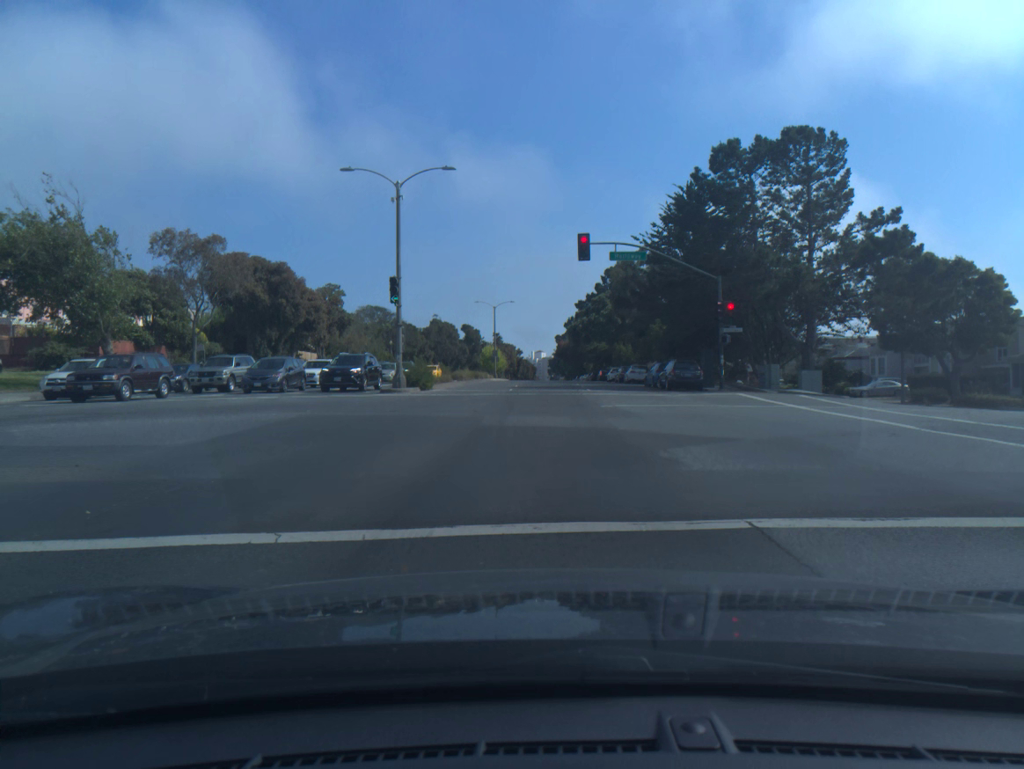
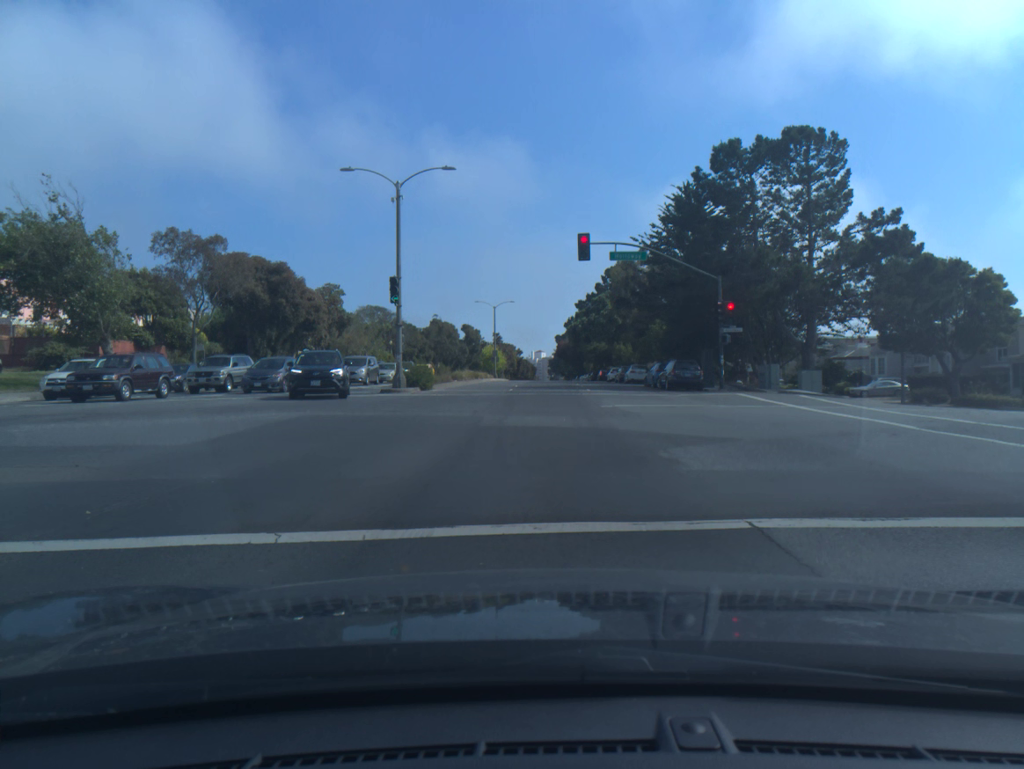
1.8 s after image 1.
(0.0, 0.0) m; 0°
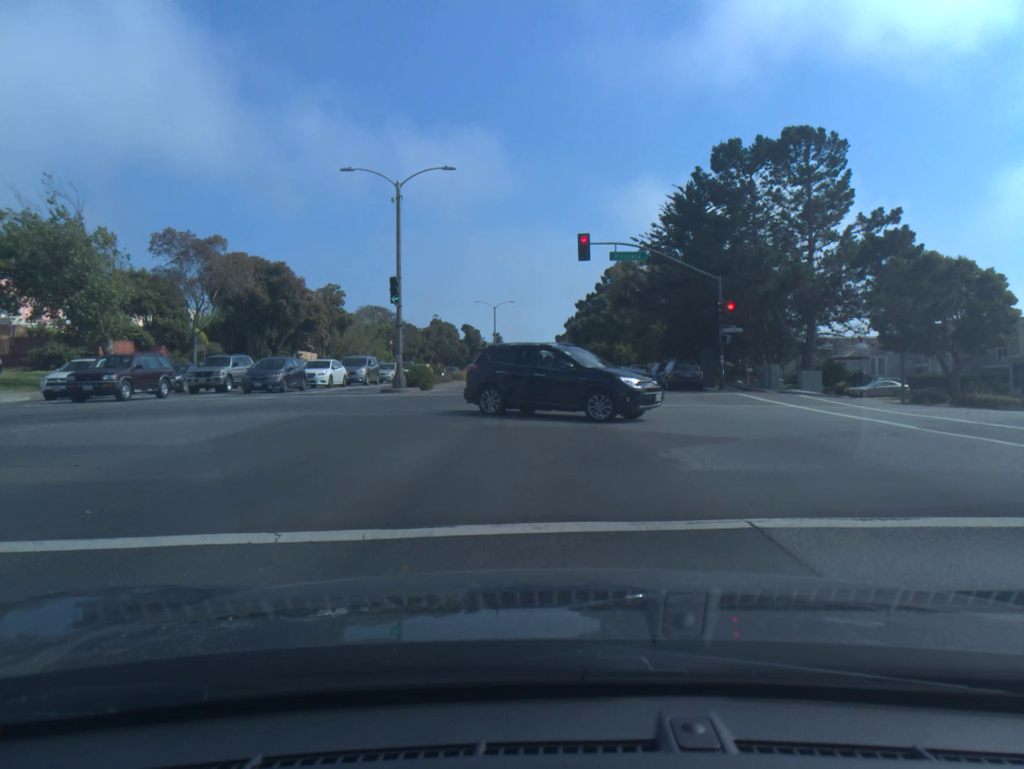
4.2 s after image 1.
(0.0, 0.0) m; 0°
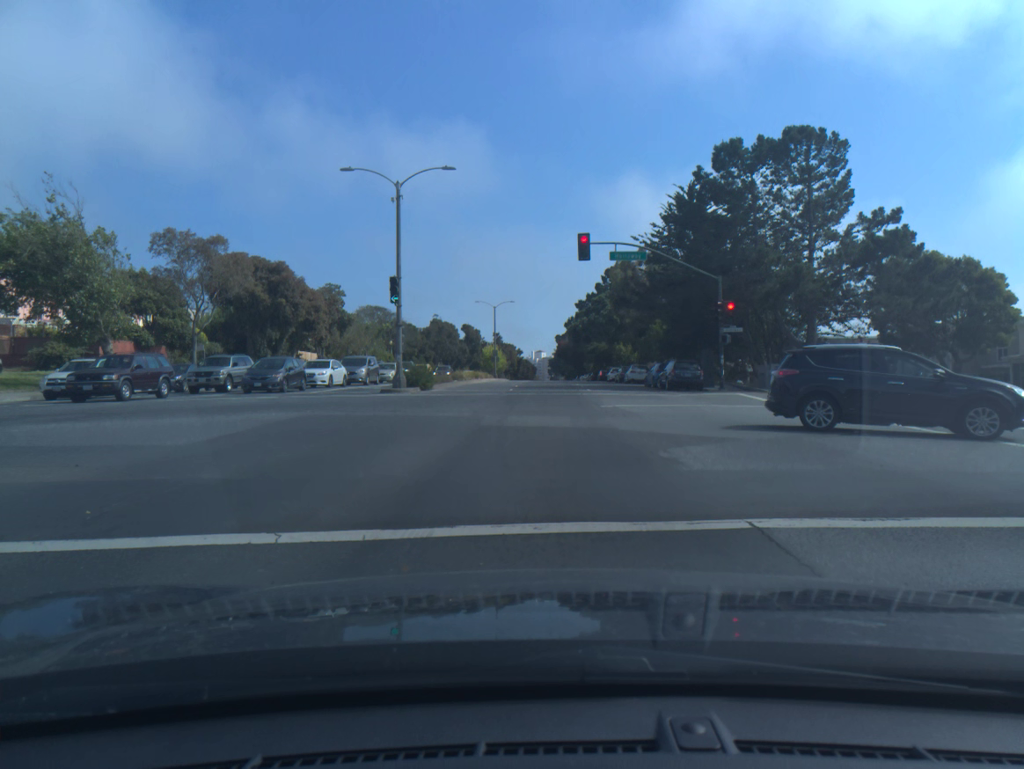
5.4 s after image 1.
(0.0, 0.0) m; 0°
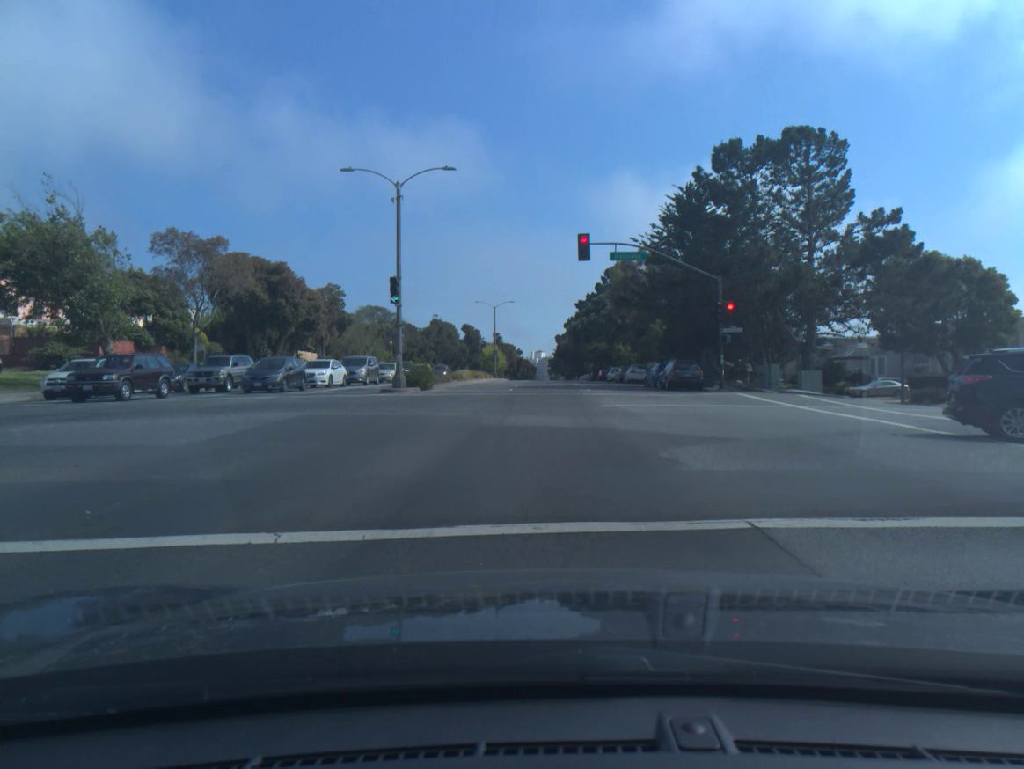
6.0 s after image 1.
(0.0, 0.0) m; 0°
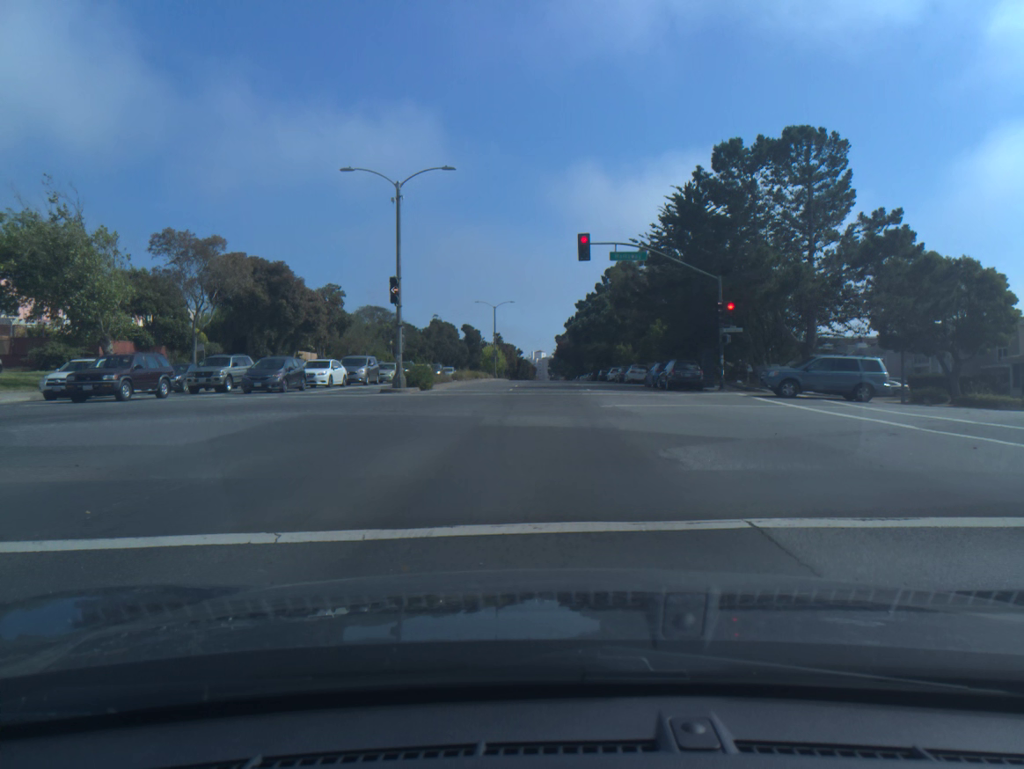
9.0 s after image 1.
(0.0, 0.0) m; 0°
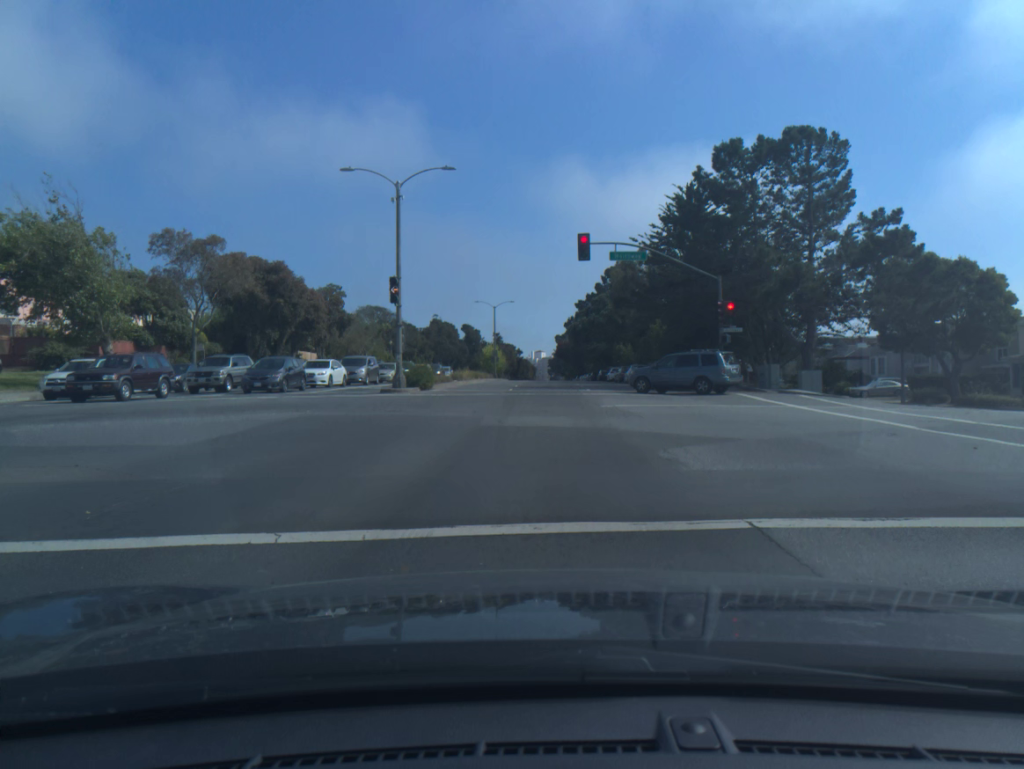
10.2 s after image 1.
(0.0, 0.0) m; 0°
